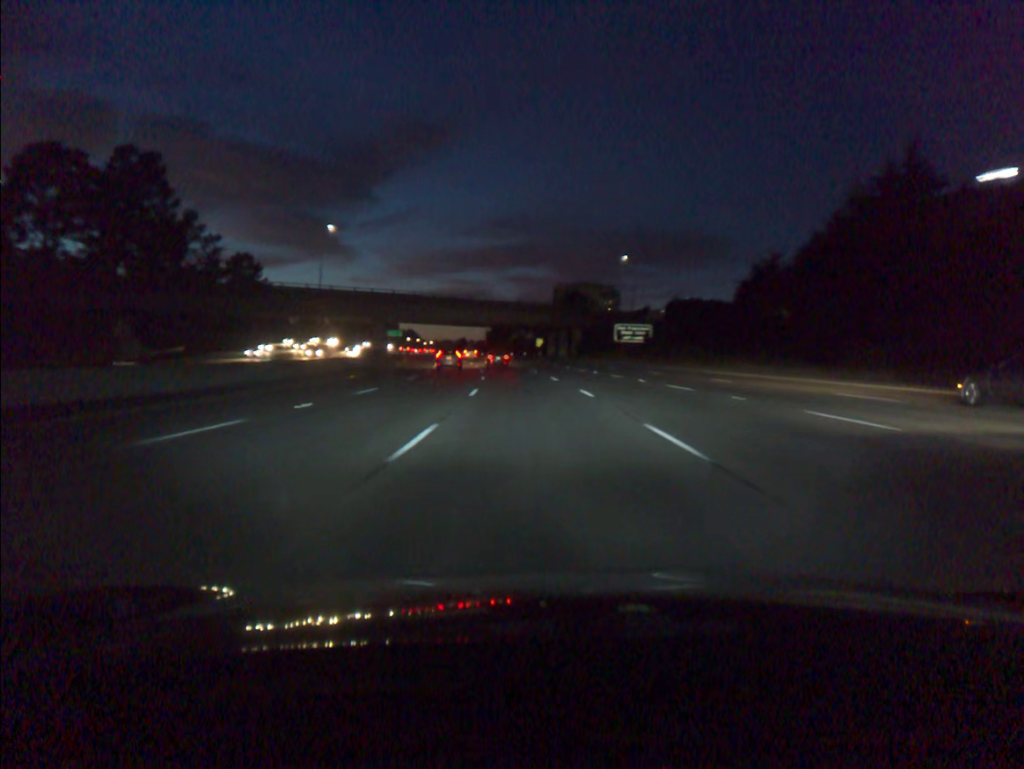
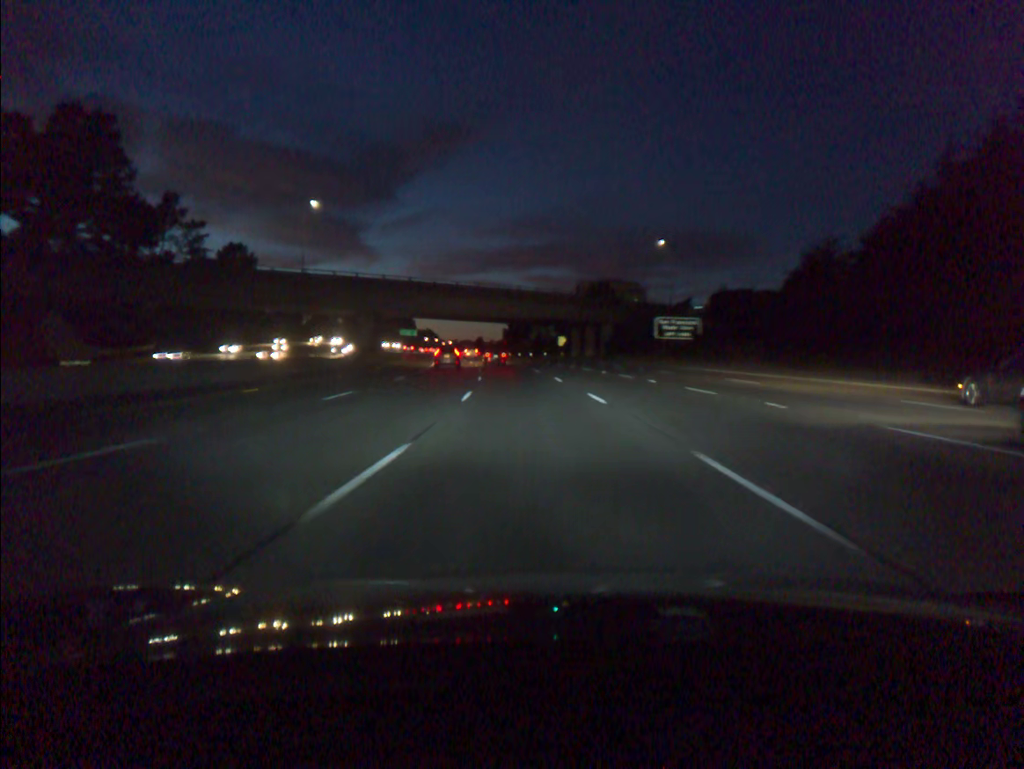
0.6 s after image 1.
(-0.2, +17.8) m; -2°
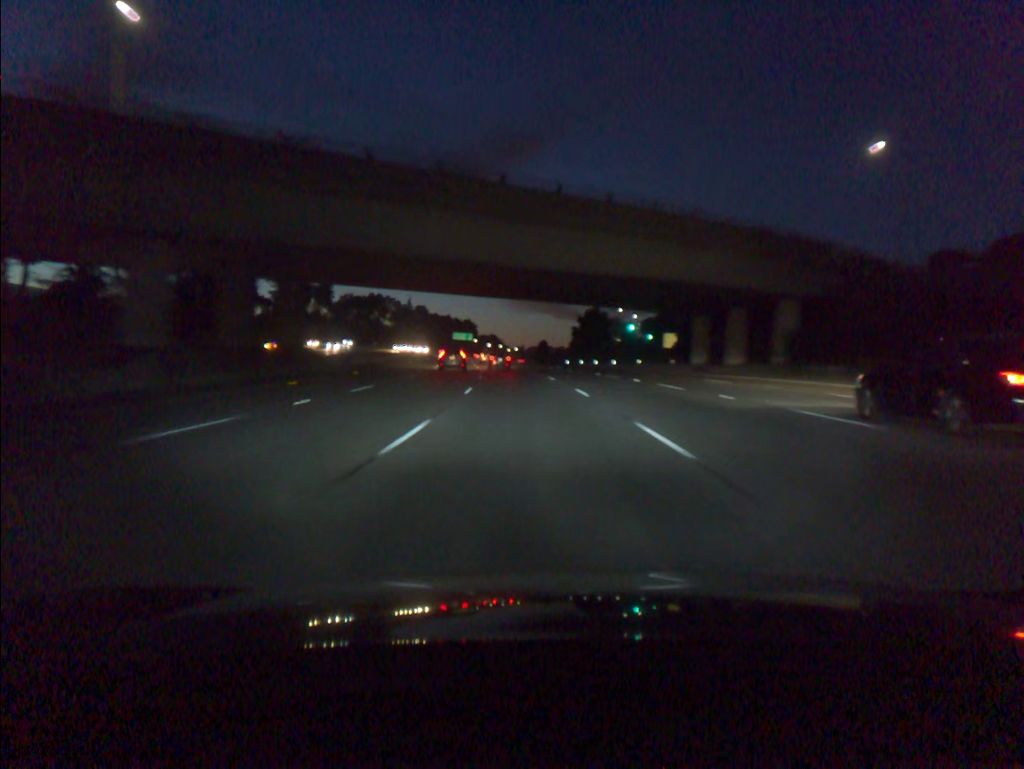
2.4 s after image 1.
(-2.3, +53.6) m; -5°
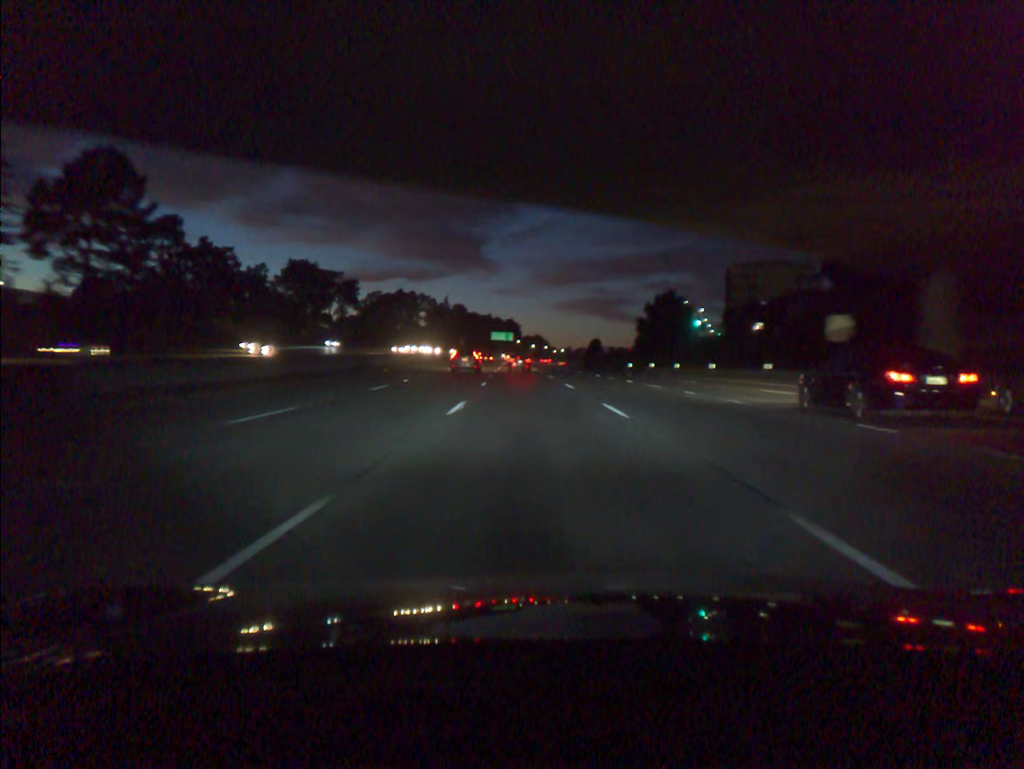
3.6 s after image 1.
(-1.0, +35.7) m; -3°
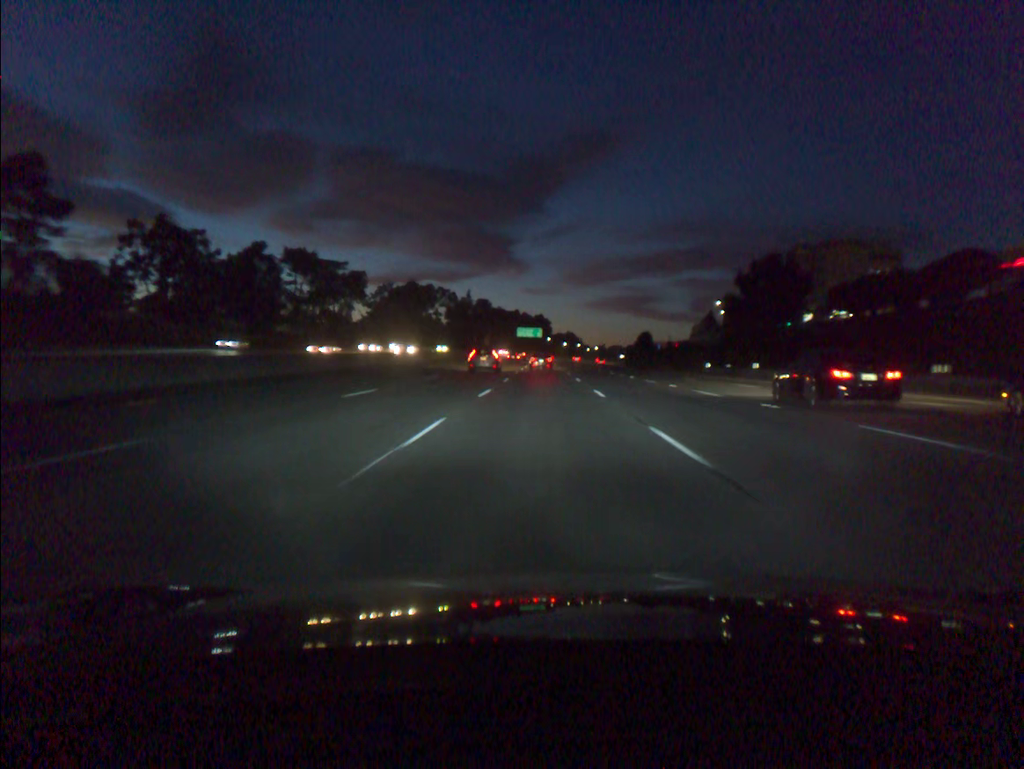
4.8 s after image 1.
(-0.8, +35.6) m; -2°
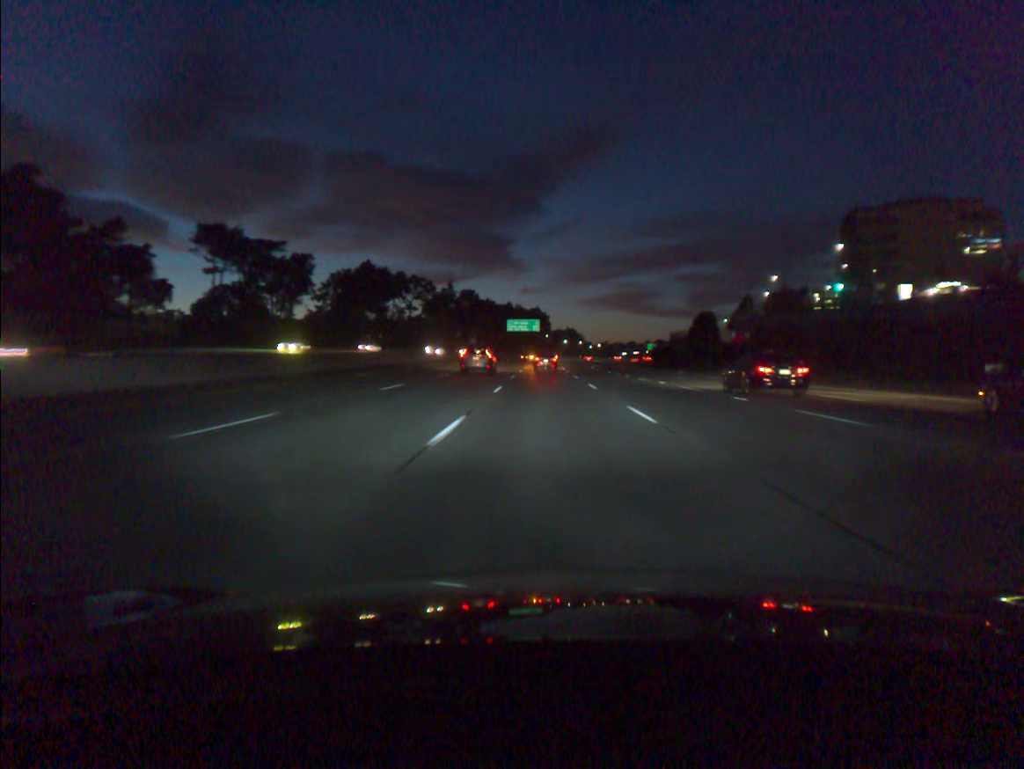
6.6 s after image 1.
(-0.2, +53.1) m; 0°
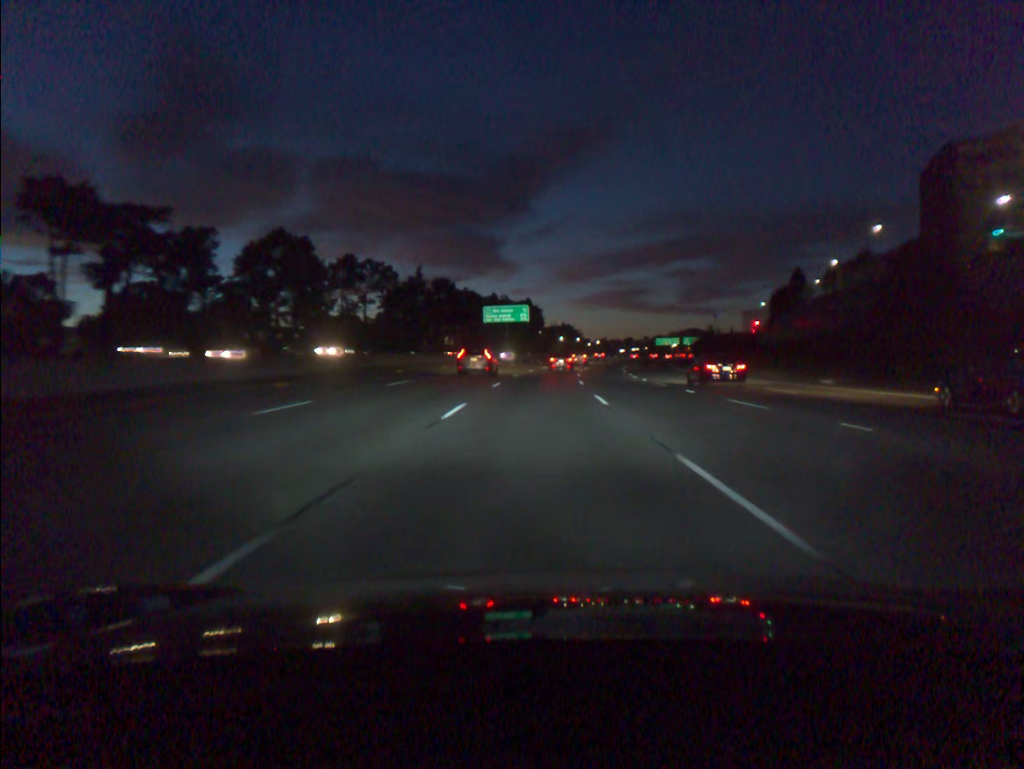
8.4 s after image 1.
(+0.3, +52.6) m; +1°
